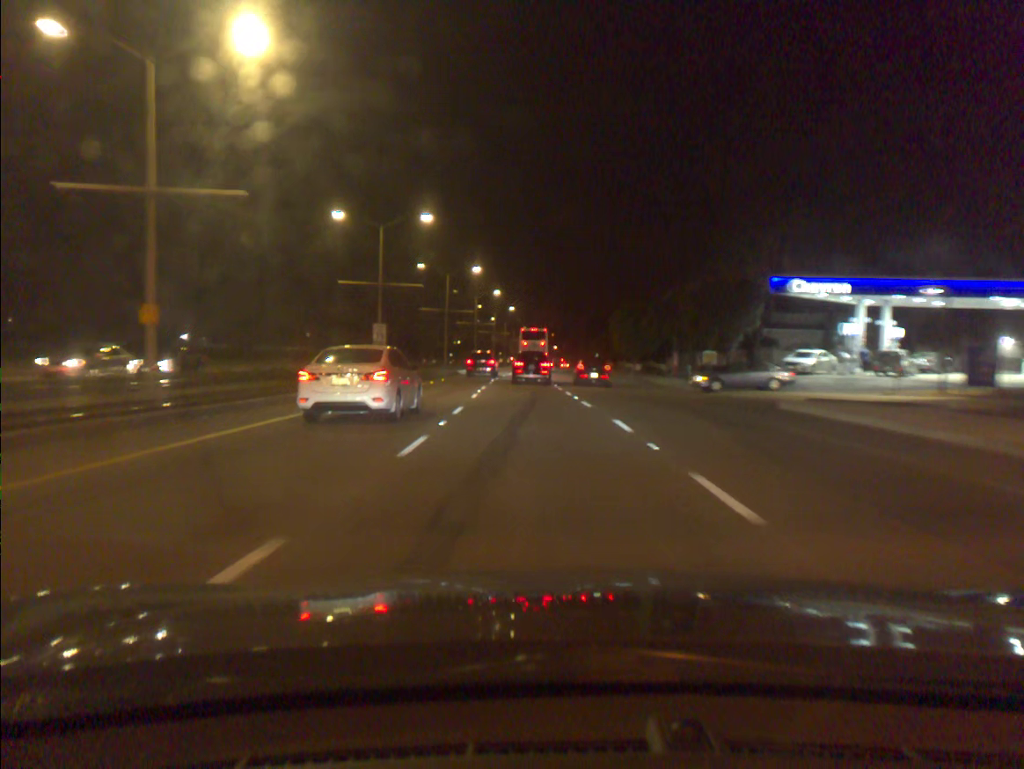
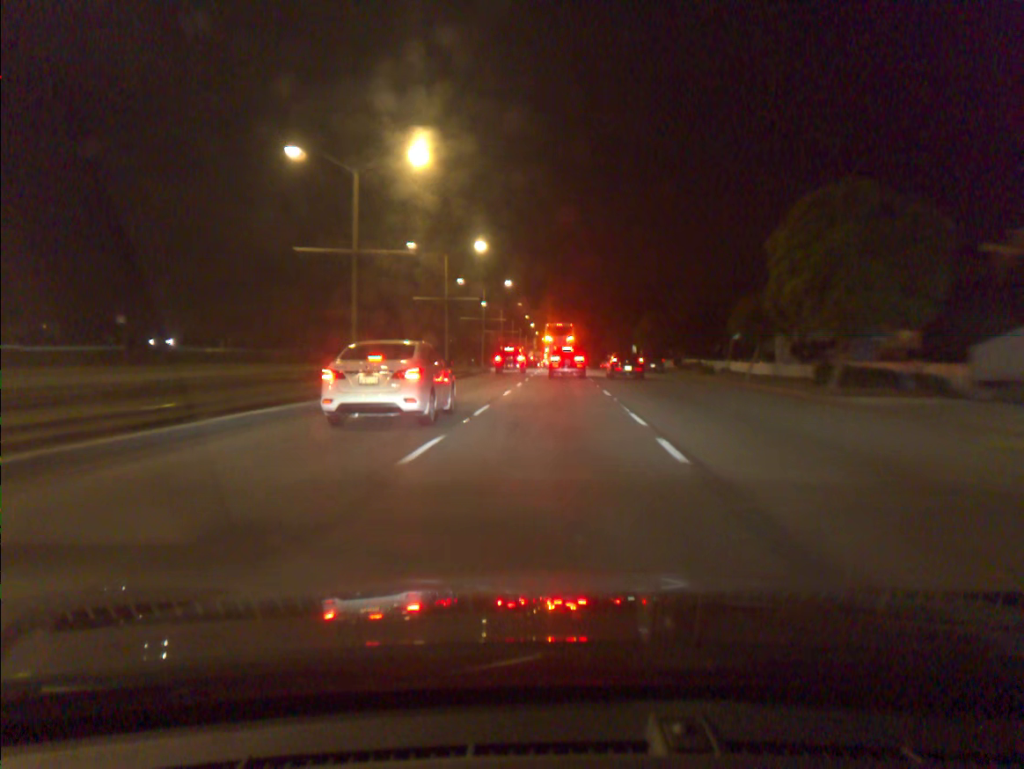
(-0.5, +46.3) m; 0°
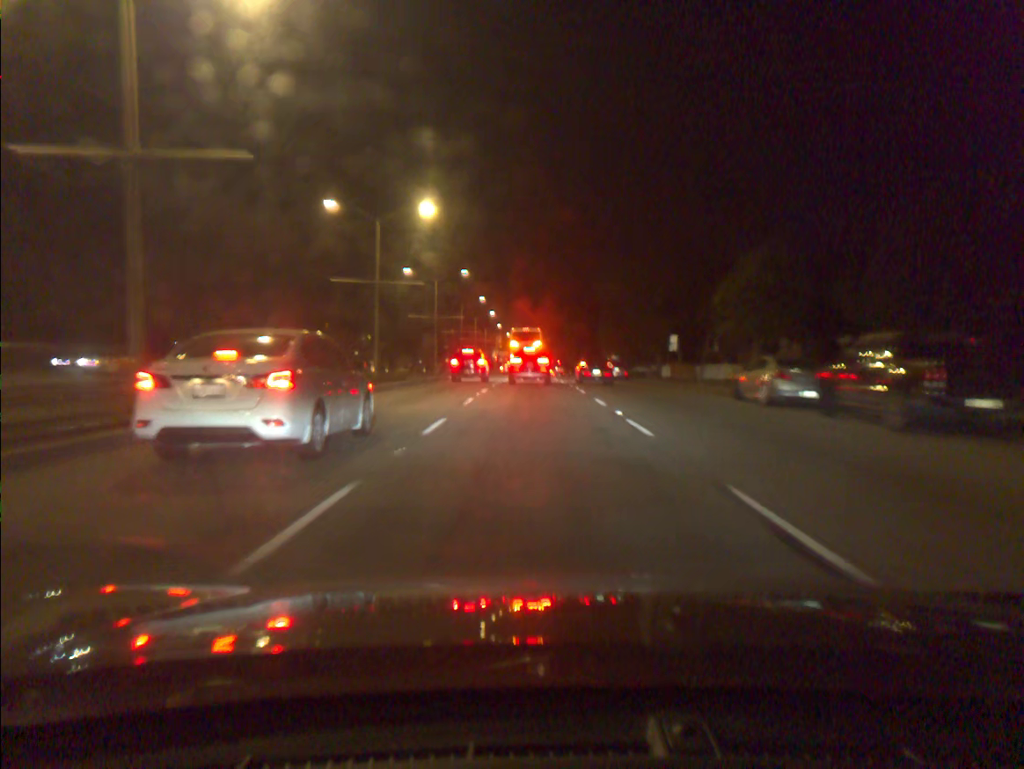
(+1.4, +48.6) m; +2°
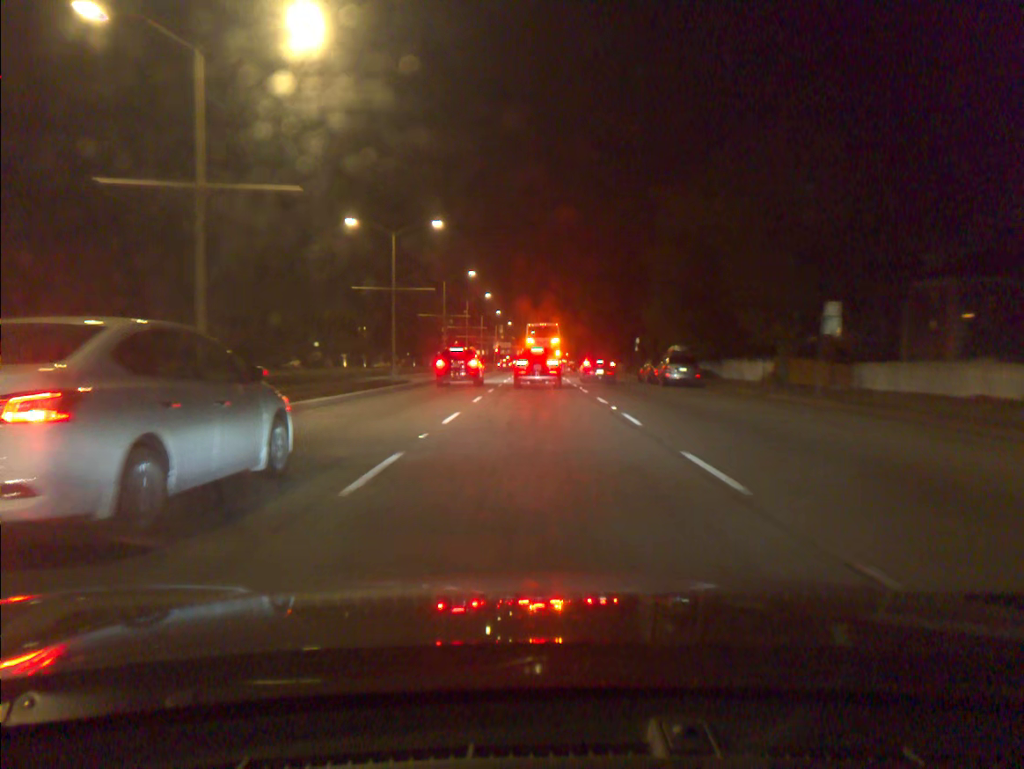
(-0.1, +27.0) m; 0°
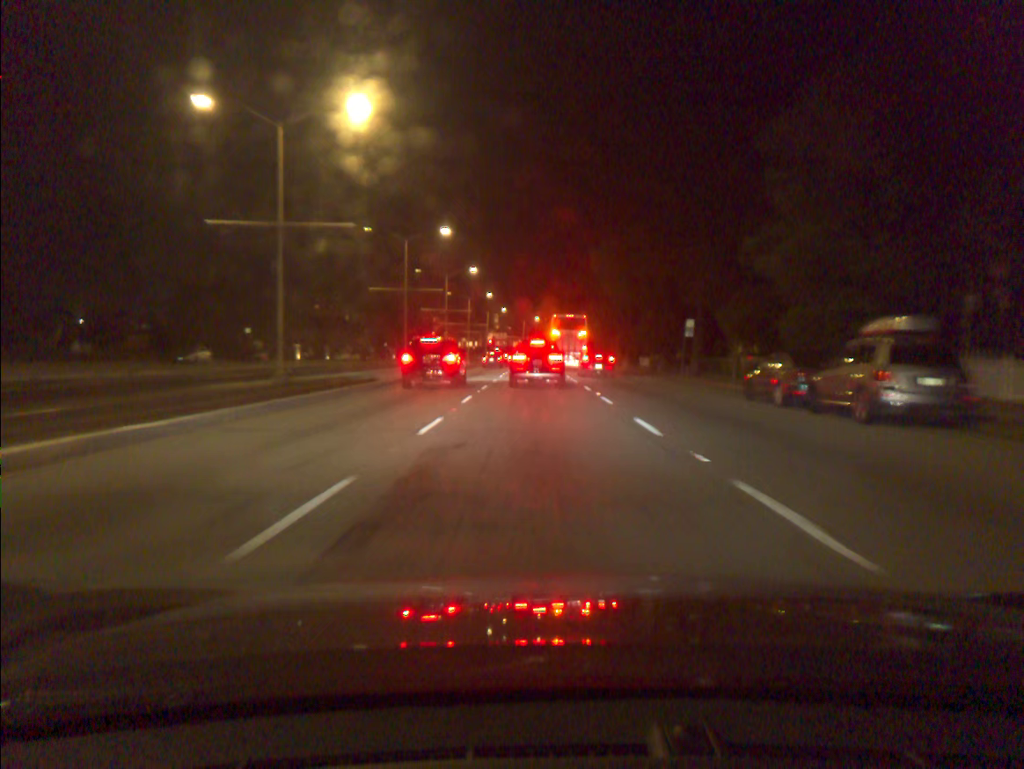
(+0.1, +24.4) m; 0°
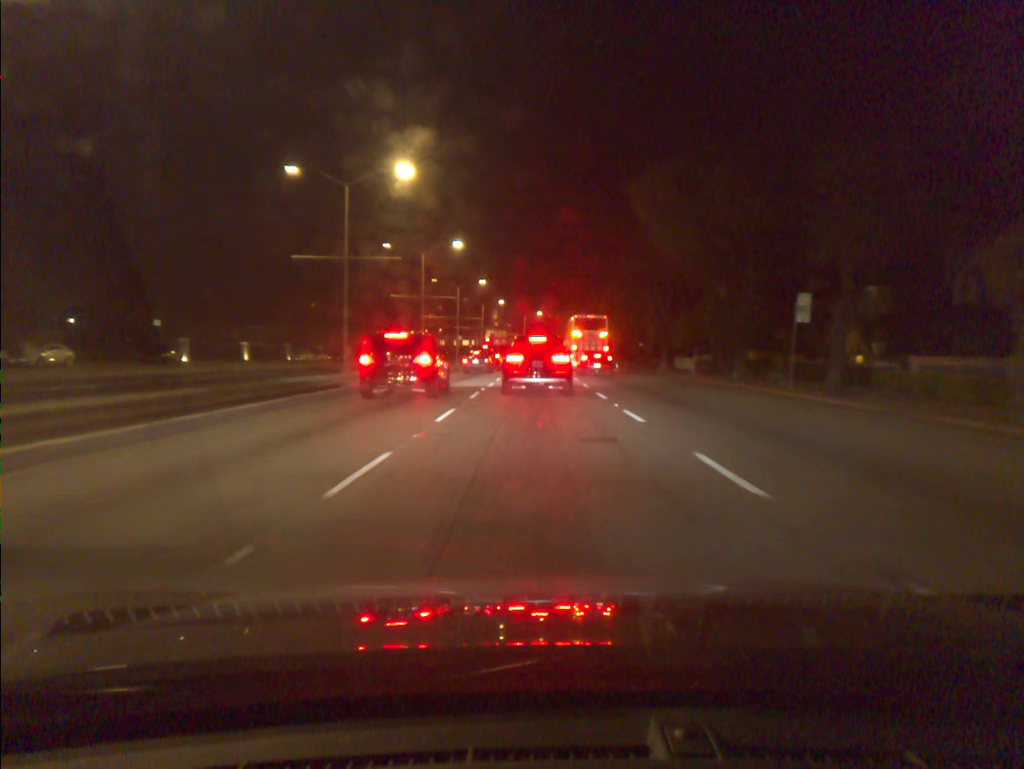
(0.0, +20.1) m; 0°
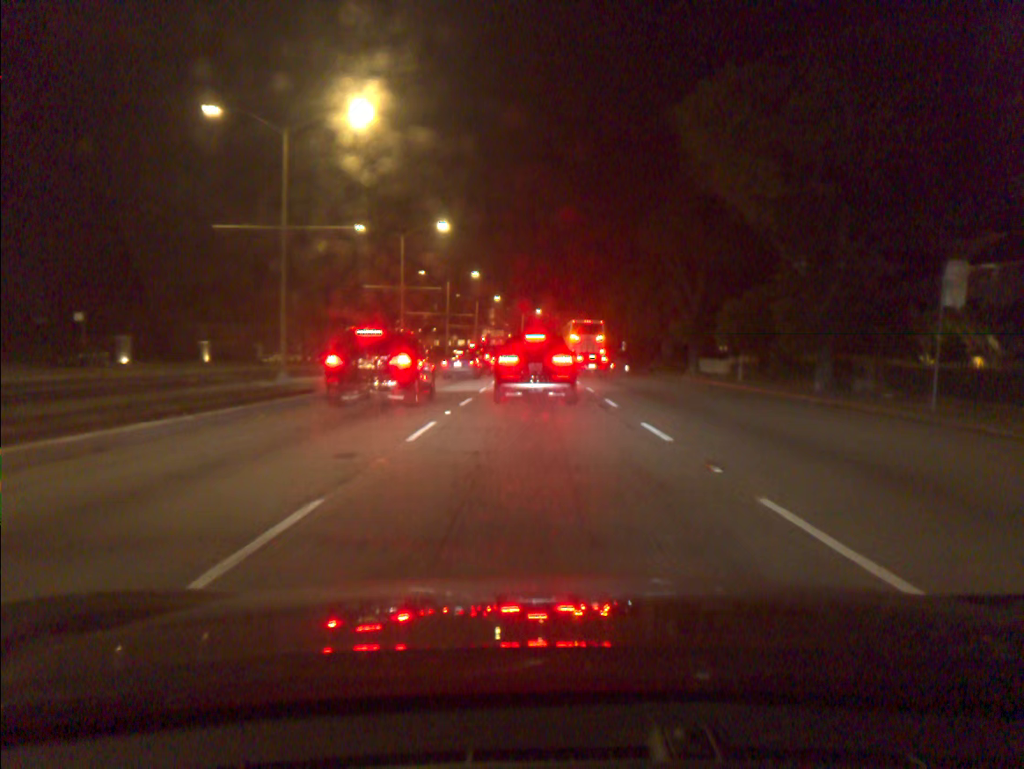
(0.0, +10.2) m; 0°
